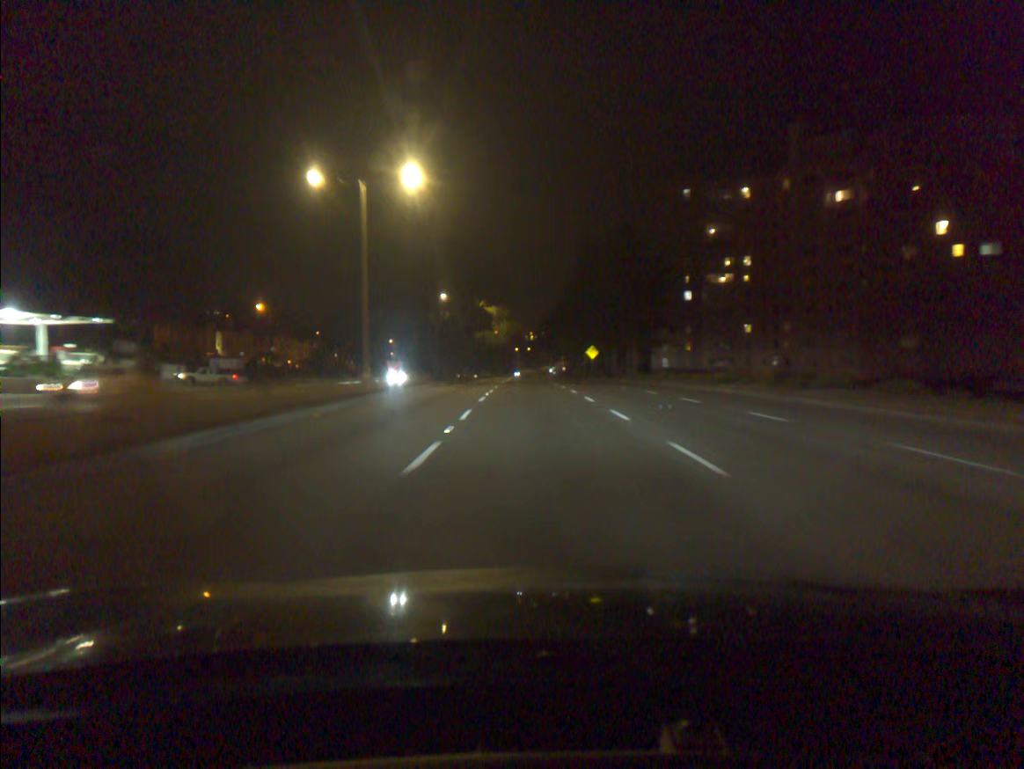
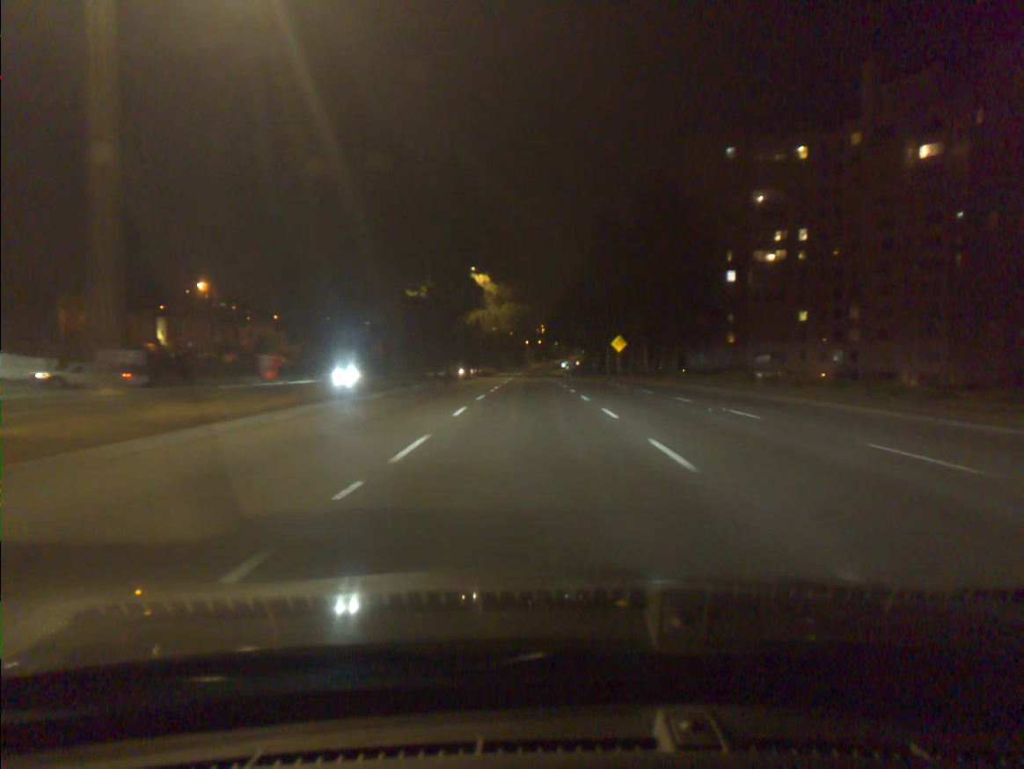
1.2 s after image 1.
(-0.2, +21.6) m; -1°
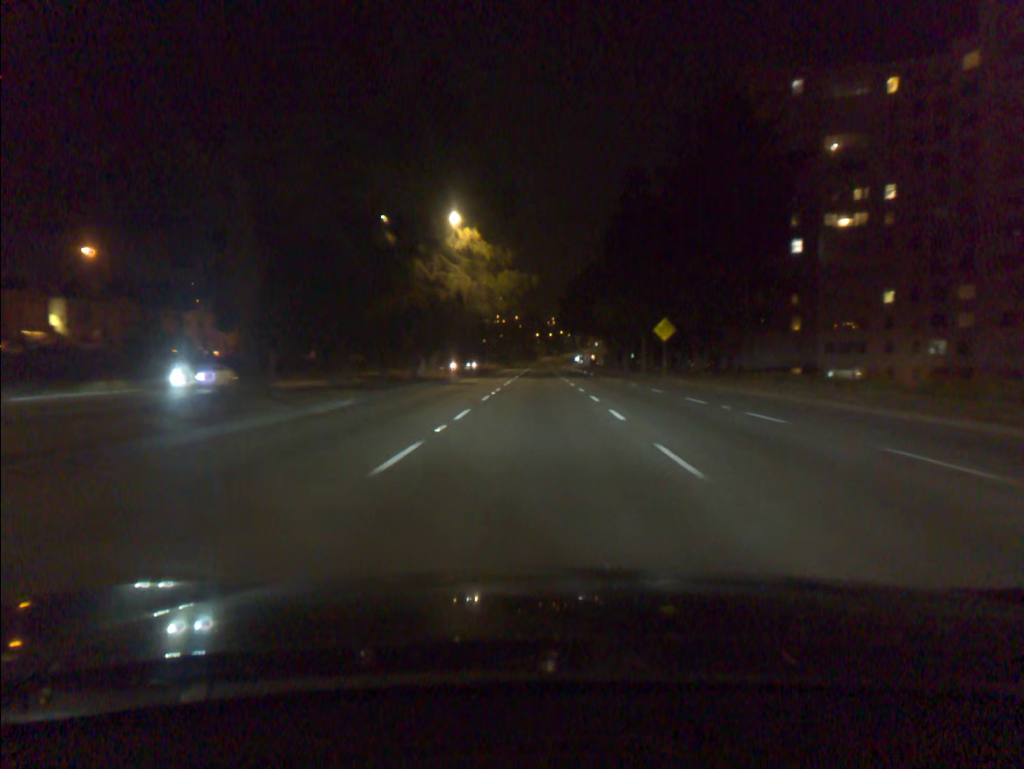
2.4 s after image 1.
(-0.2, +23.1) m; -1°
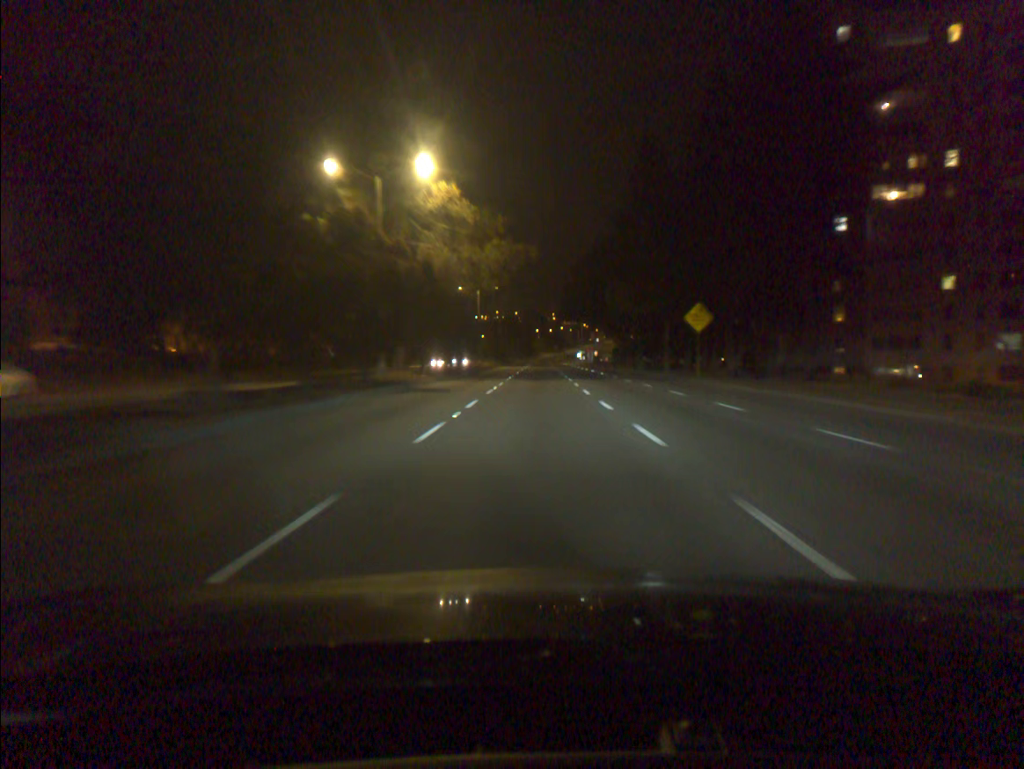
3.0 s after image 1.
(0.0, +12.1) m; 0°
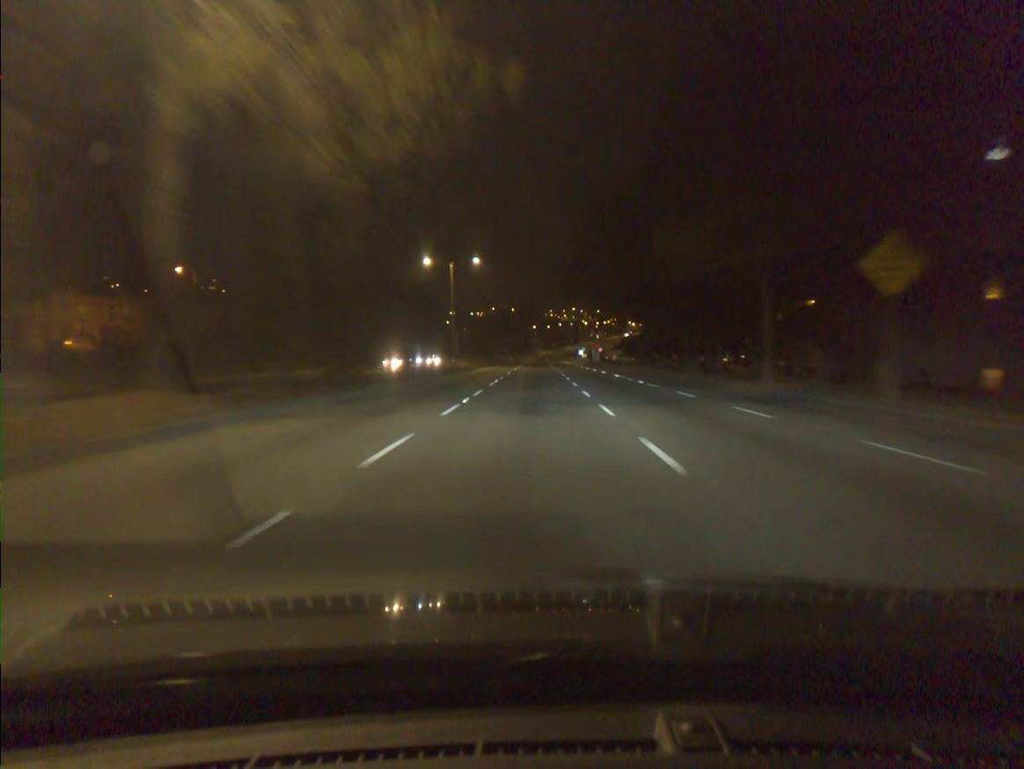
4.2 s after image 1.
(+0.1, +25.0) m; 0°
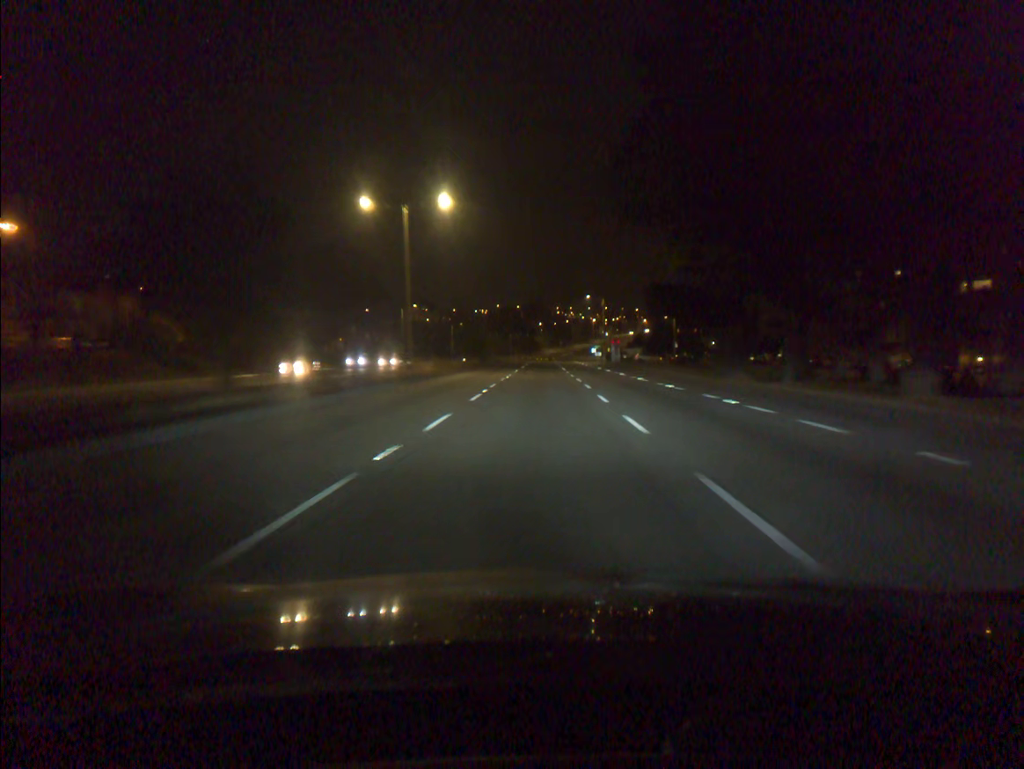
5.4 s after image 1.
(-0.1, +25.8) m; 0°
